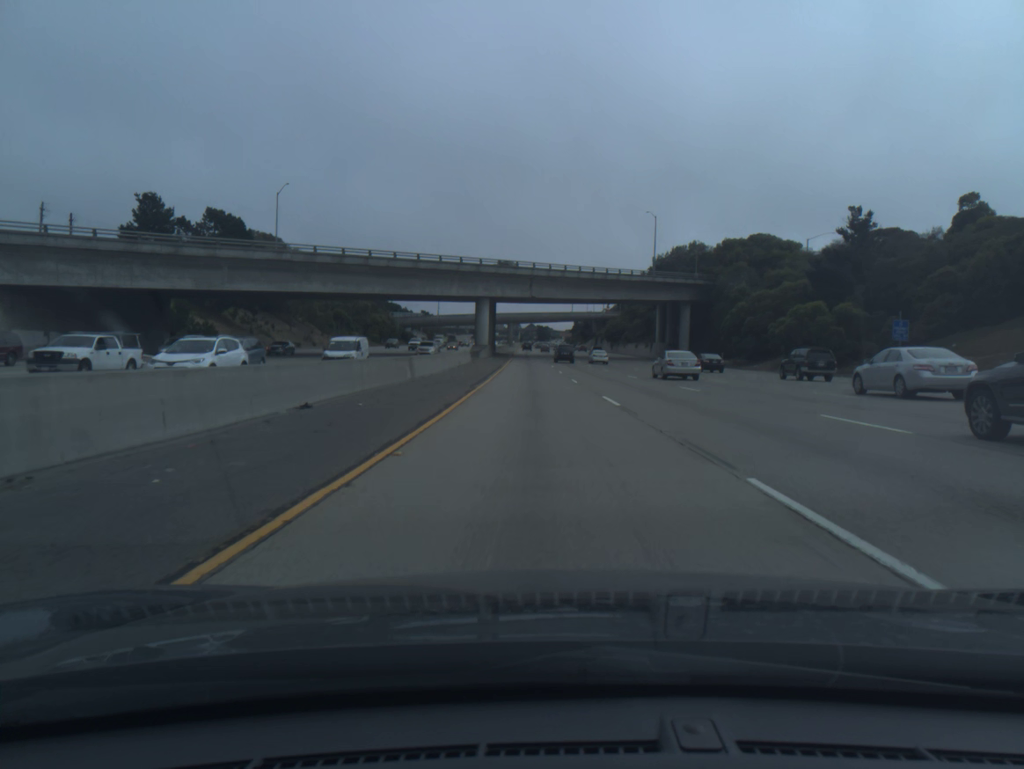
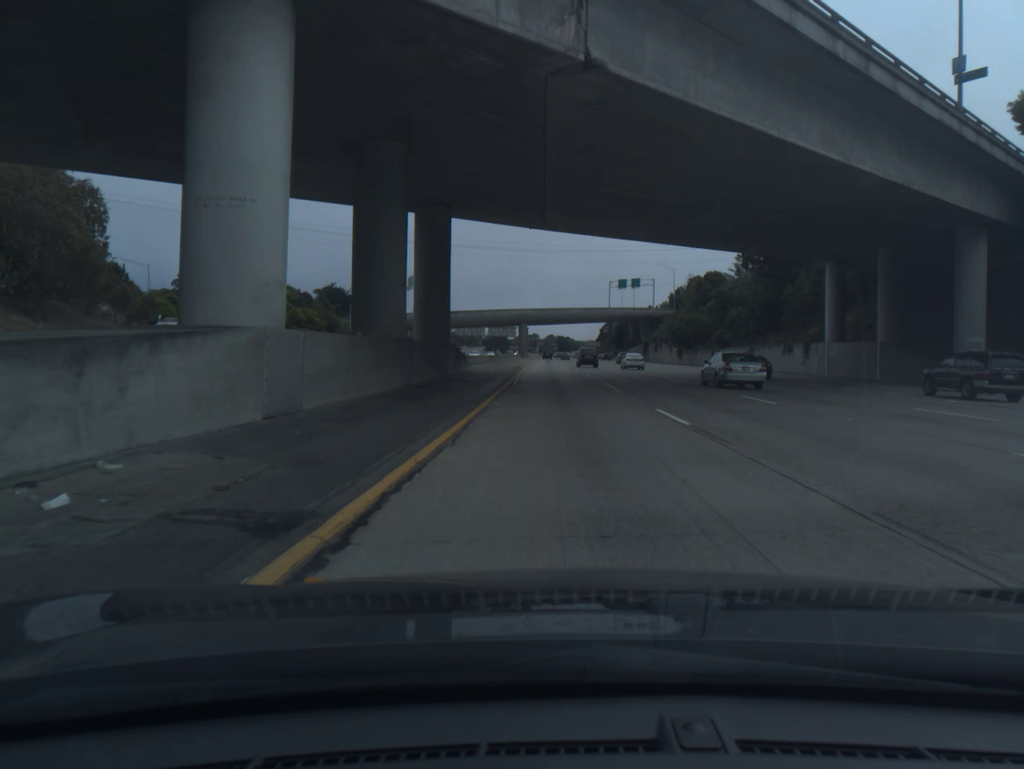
(-2.0, +78.2) m; -2°
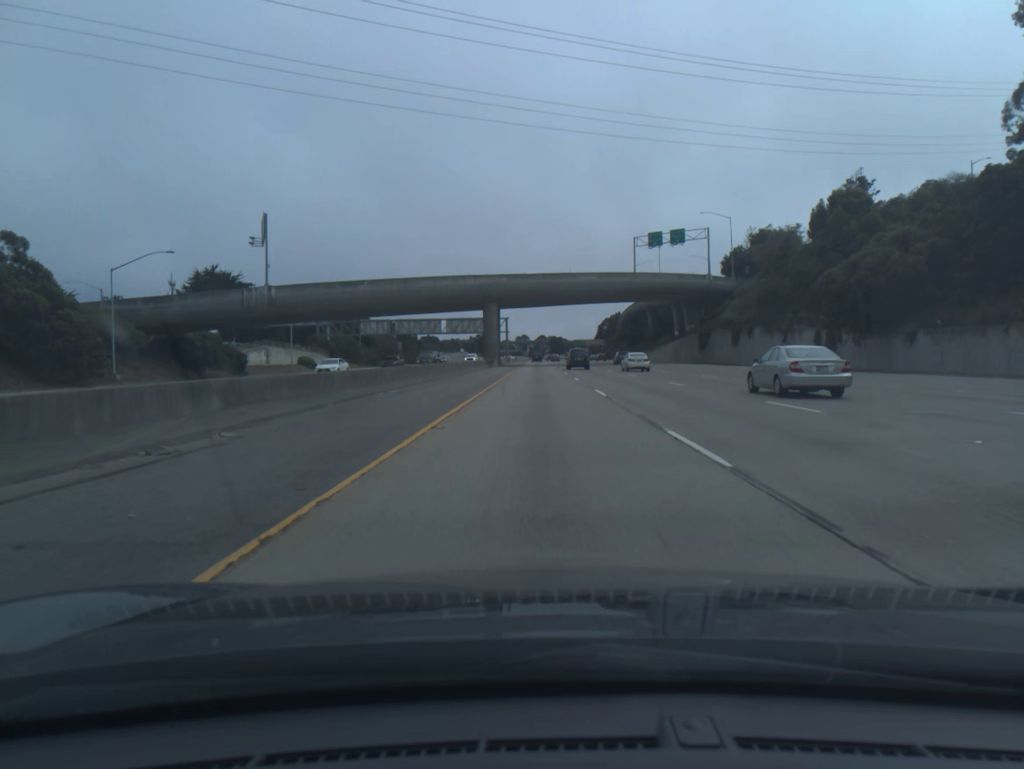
(+0.7, +78.2) m; +1°
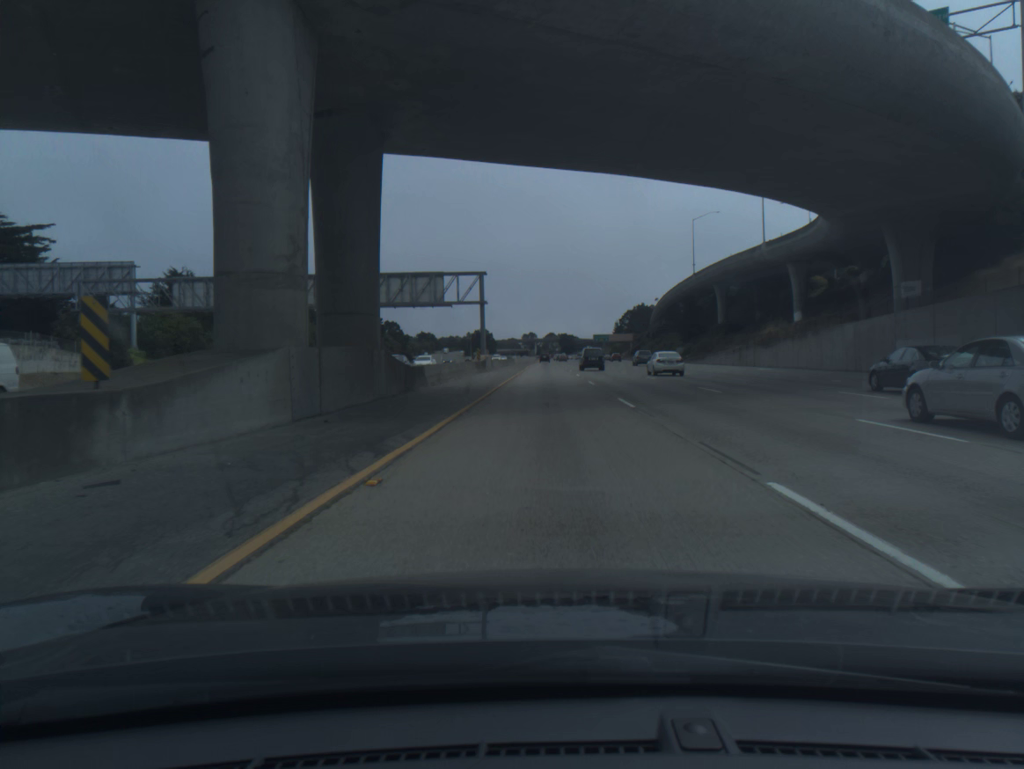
(-0.6, +78.3) m; -1°
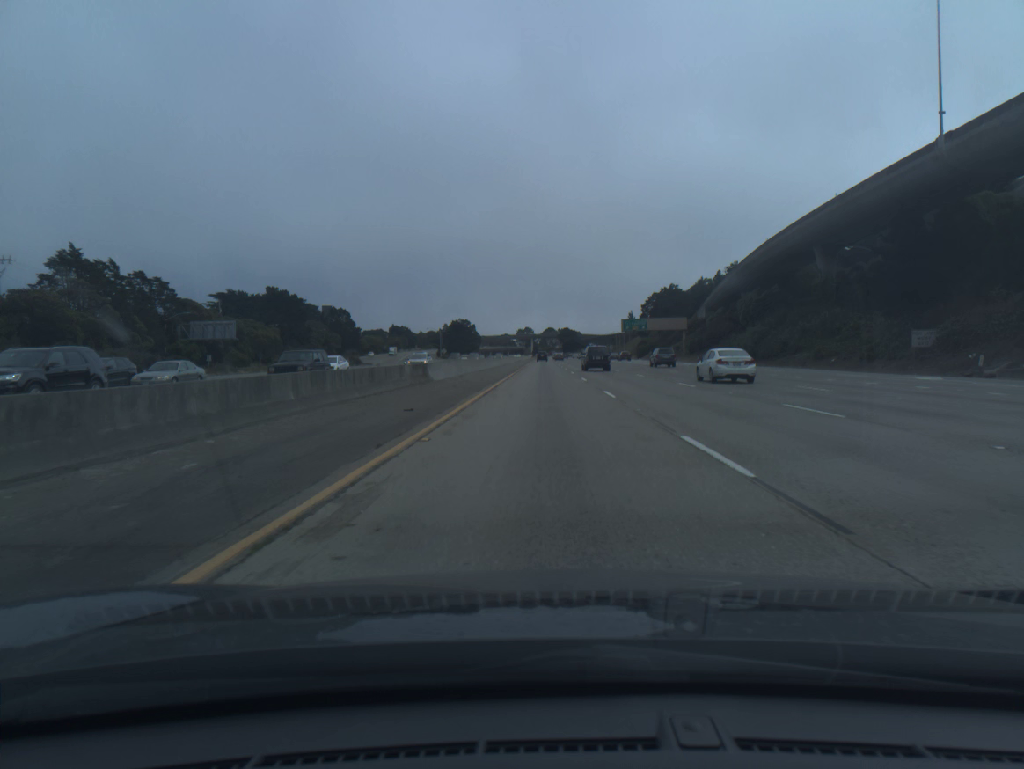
(+0.3, +98.0) m; 0°
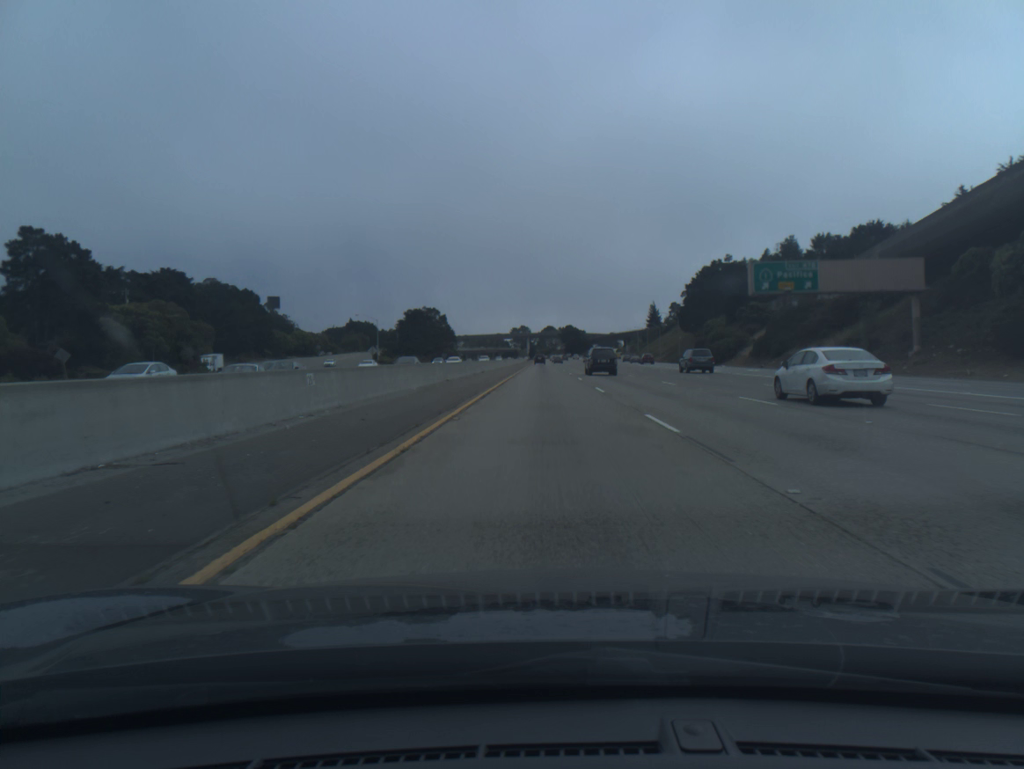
(-0.2, +97.9) m; 0°
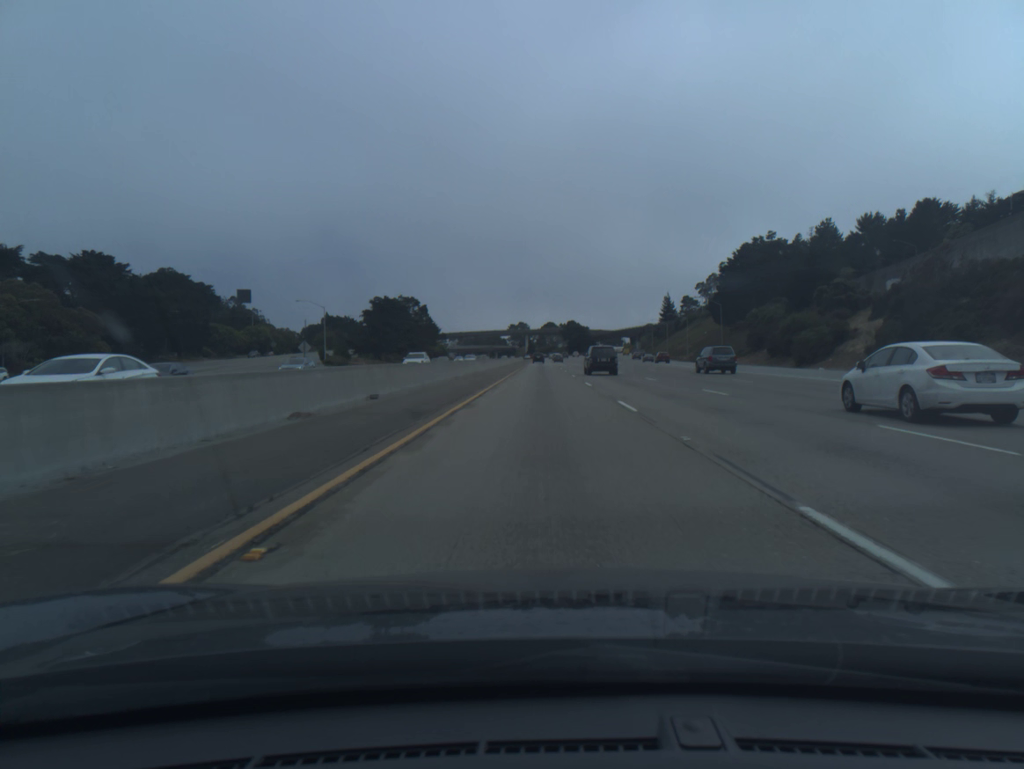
(0.0, +39.2) m; 0°
